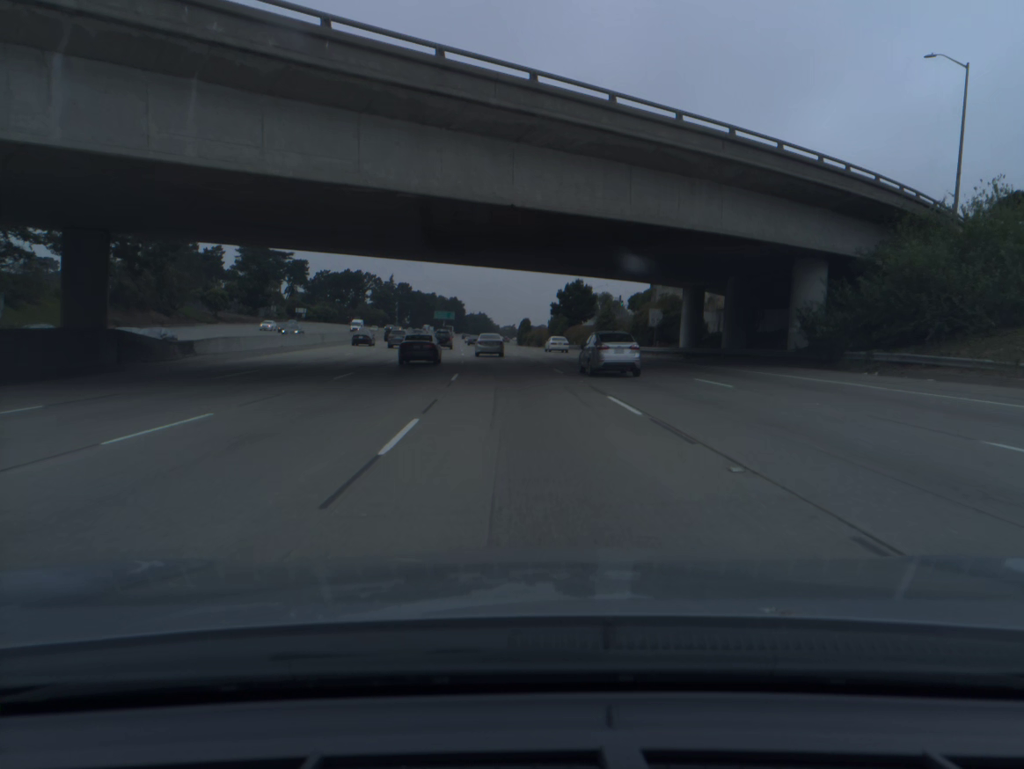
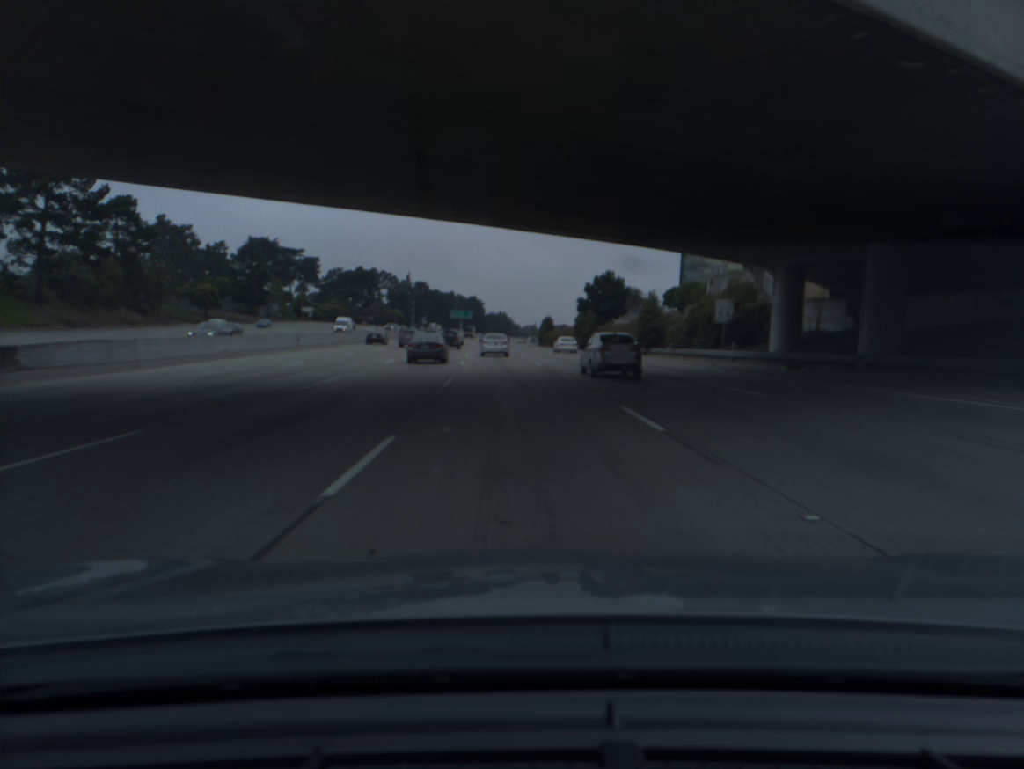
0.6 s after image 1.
(-0.2, +16.8) m; -1°
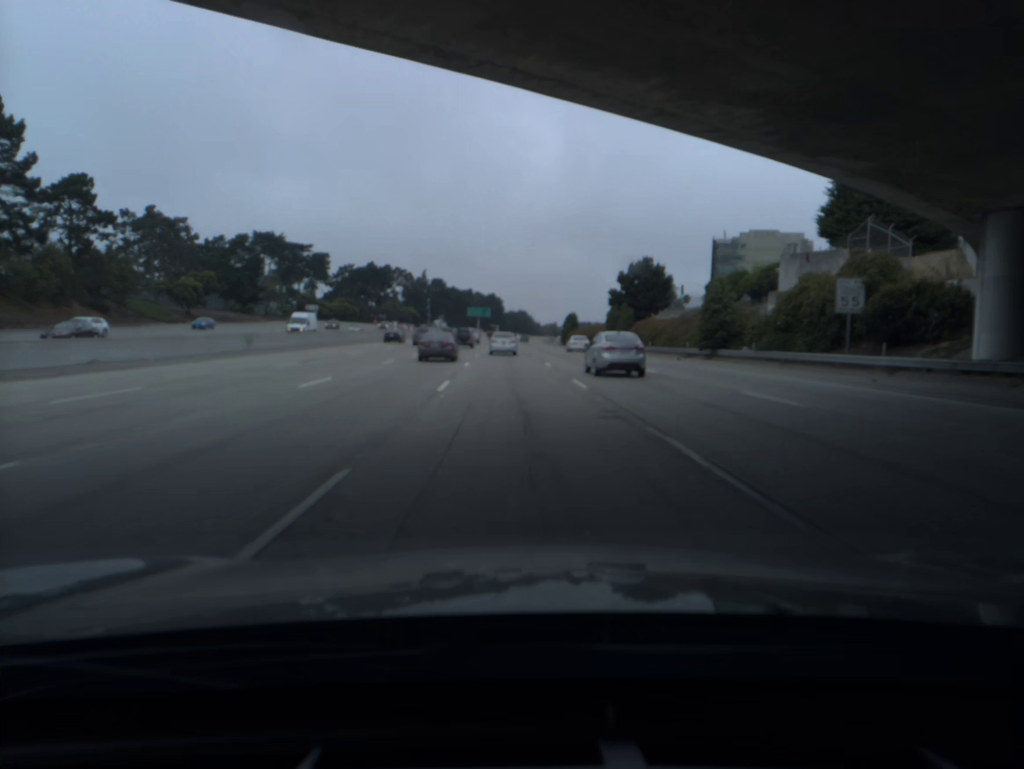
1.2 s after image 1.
(-0.2, +16.8) m; -2°
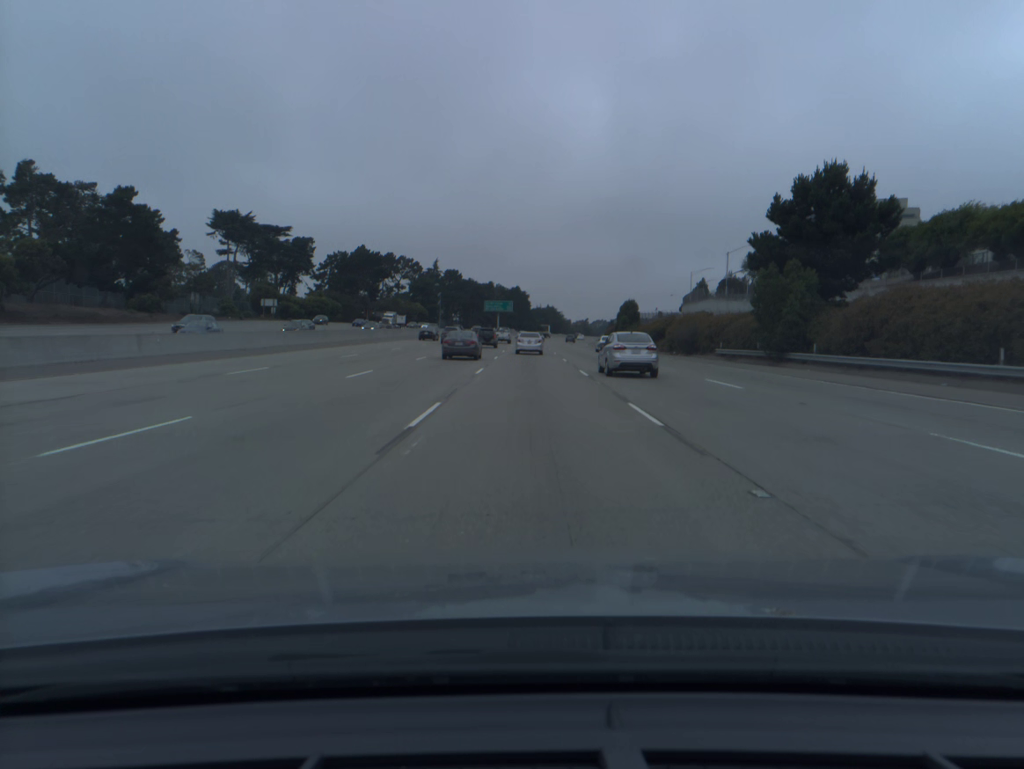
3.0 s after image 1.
(-1.2, +50.6) m; -2°
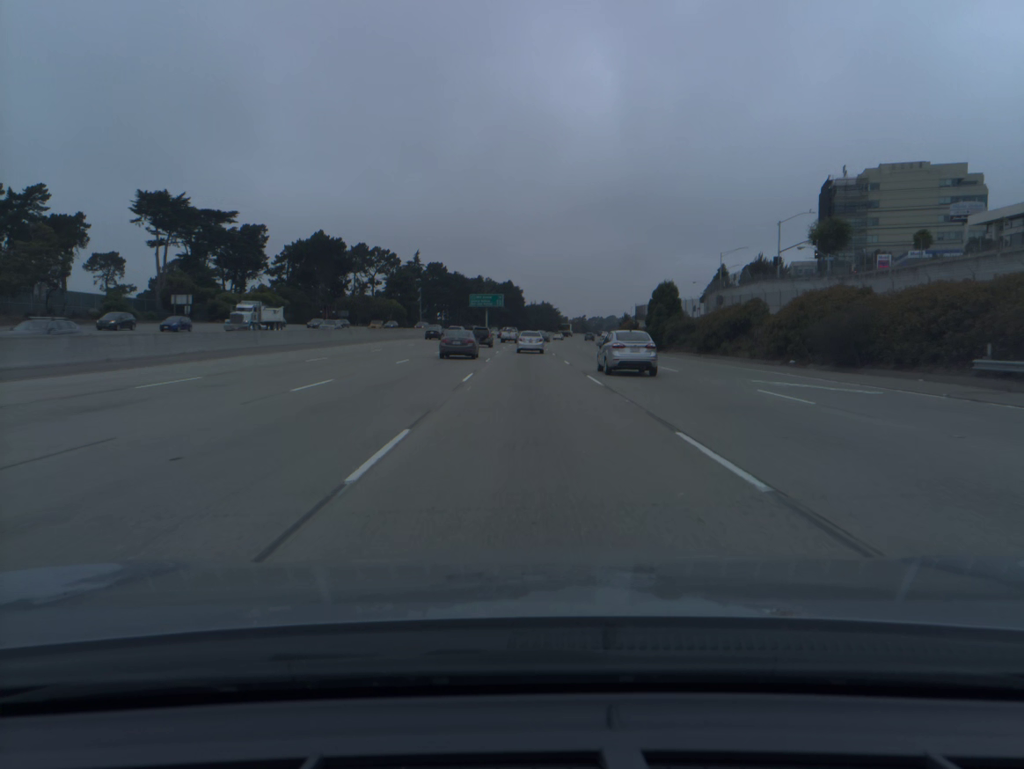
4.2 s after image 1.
(+0.1, +33.7) m; 0°
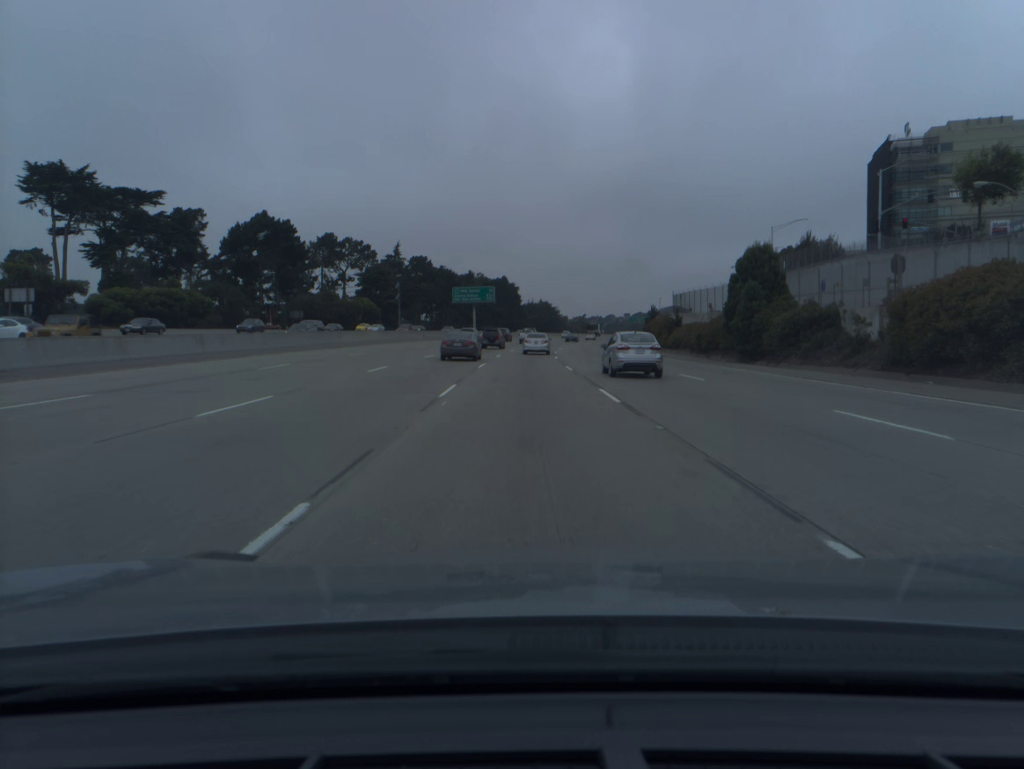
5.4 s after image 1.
(+0.1, +33.7) m; 0°
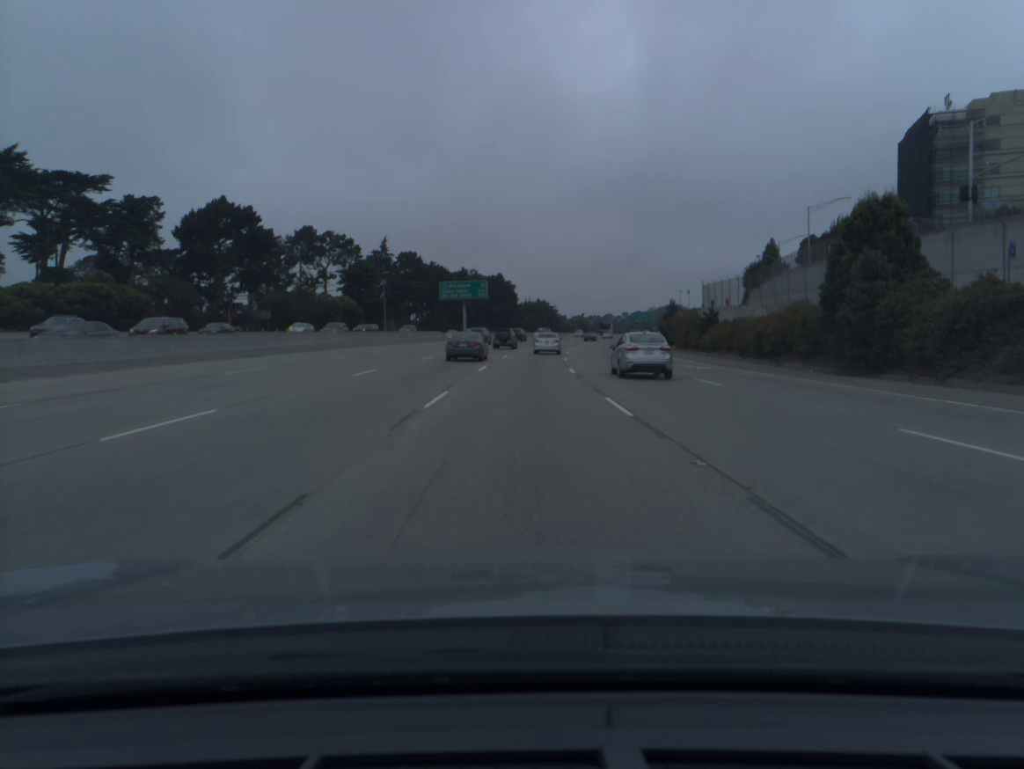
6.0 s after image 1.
(0.0, +16.8) m; 0°
